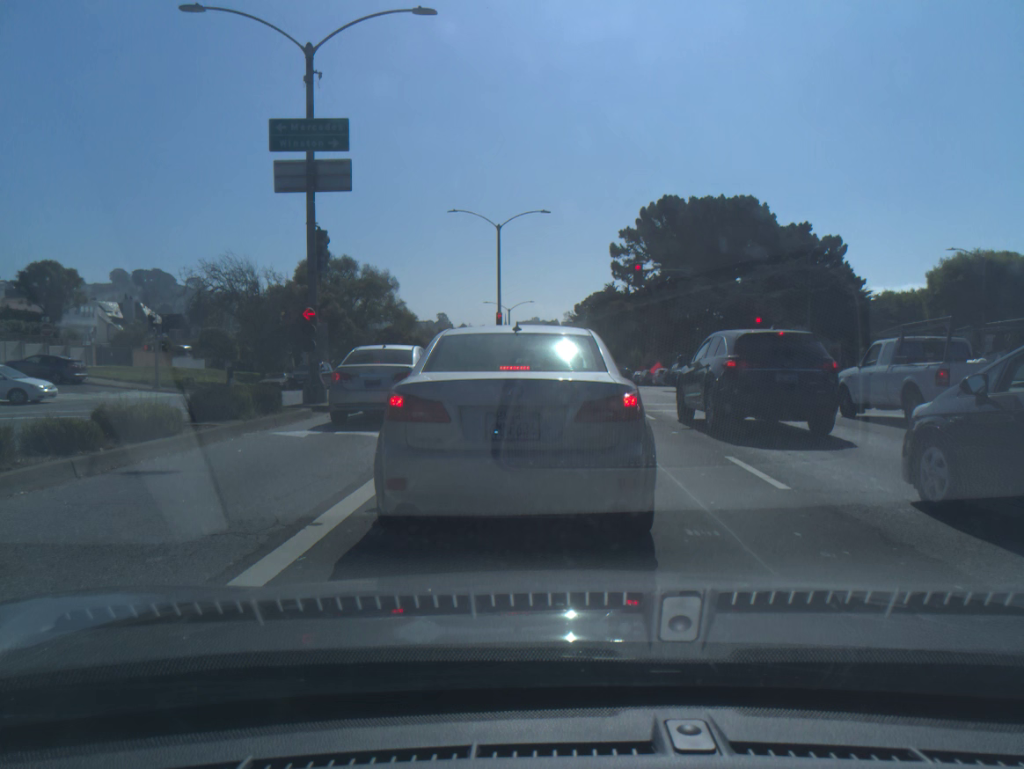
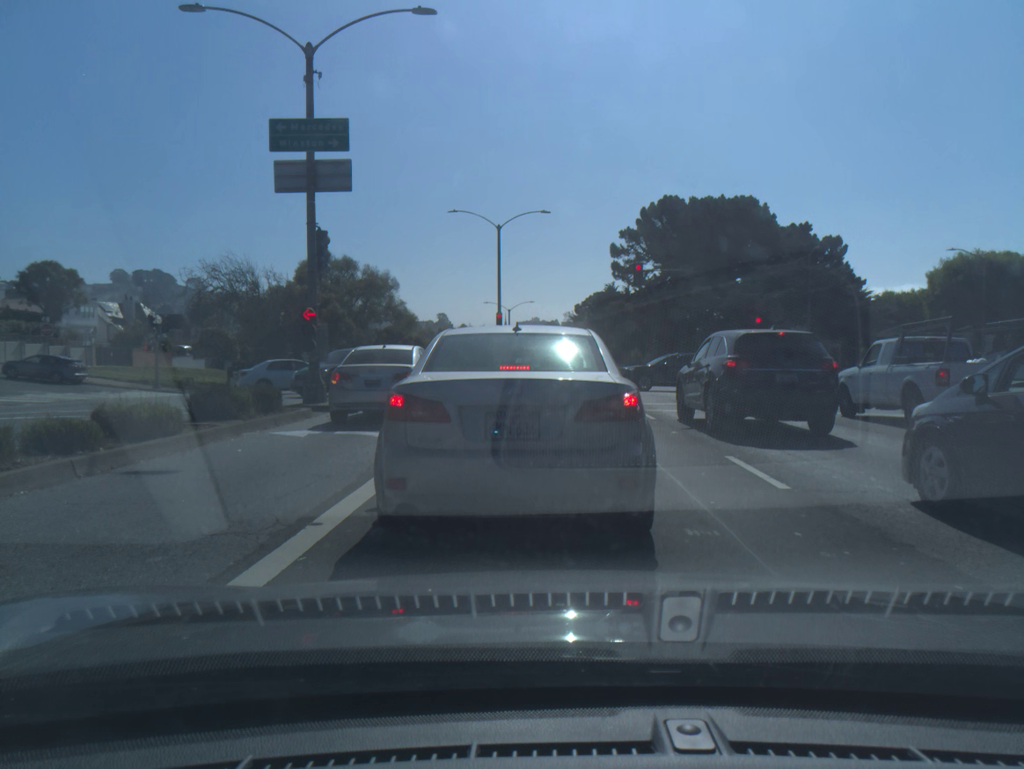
(0.0, 0.0) m; 0°
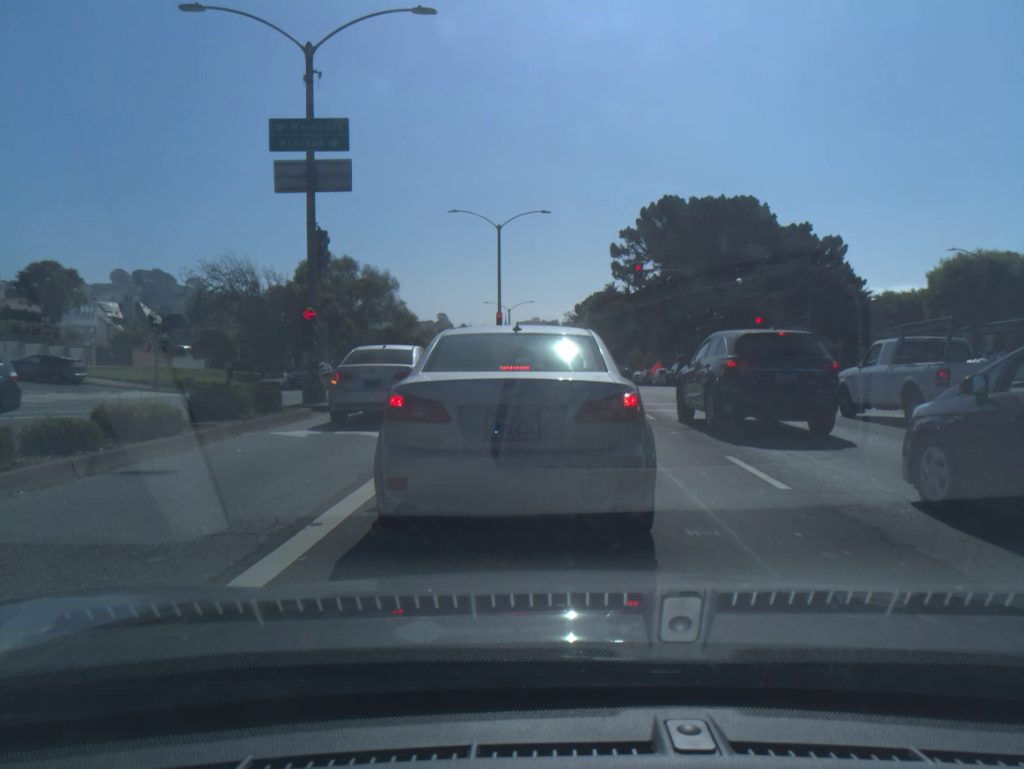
(0.0, 0.0) m; 0°
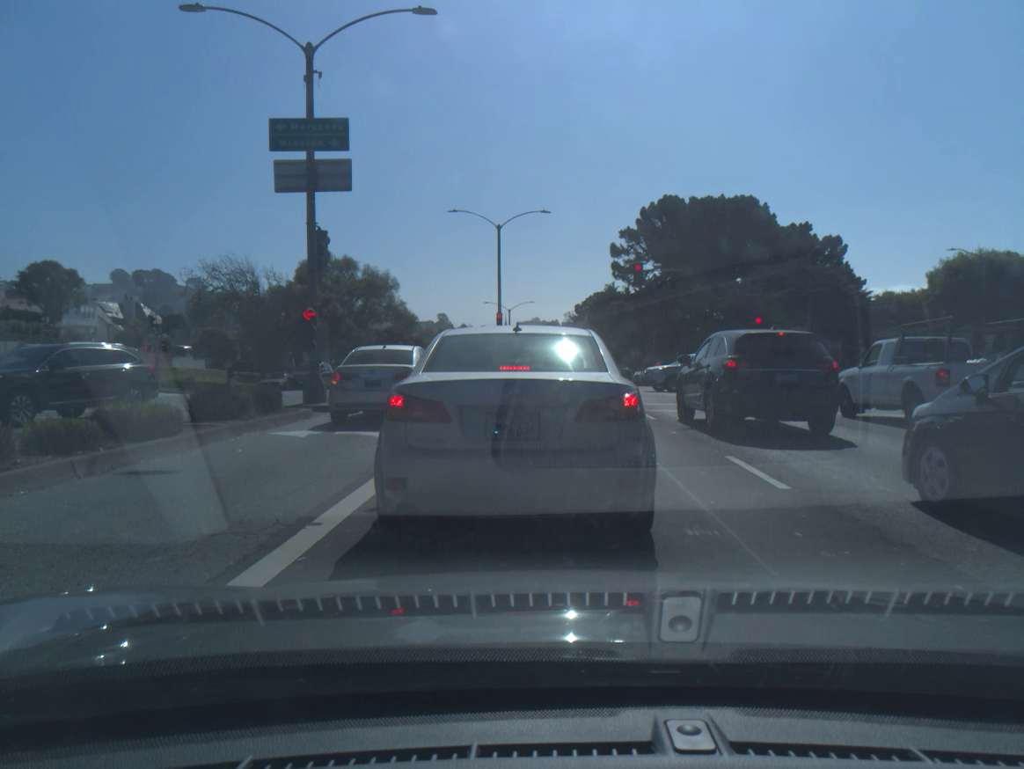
(0.0, 0.0) m; 0°
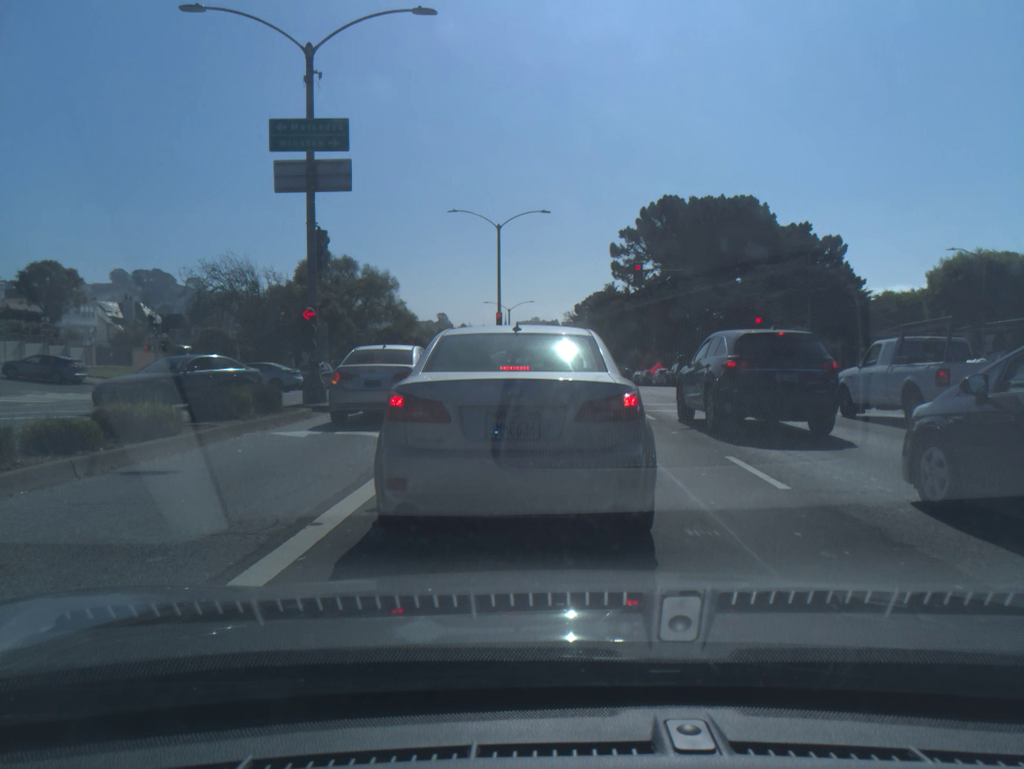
(0.0, 0.0) m; 0°
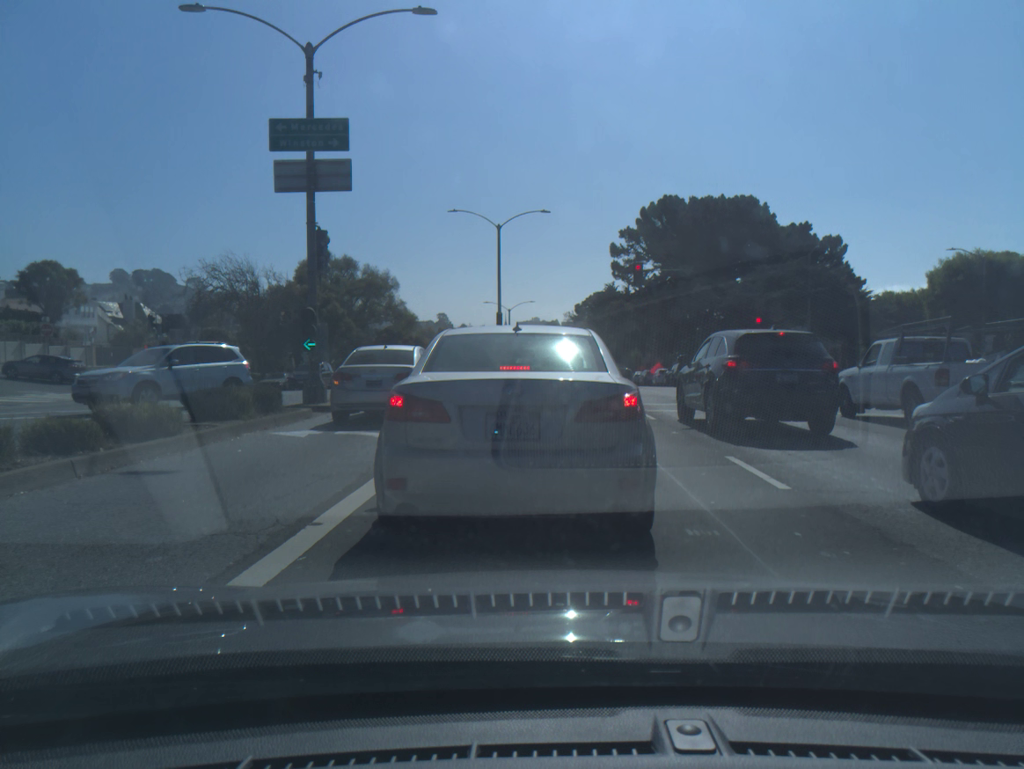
(0.0, 0.0) m; 0°
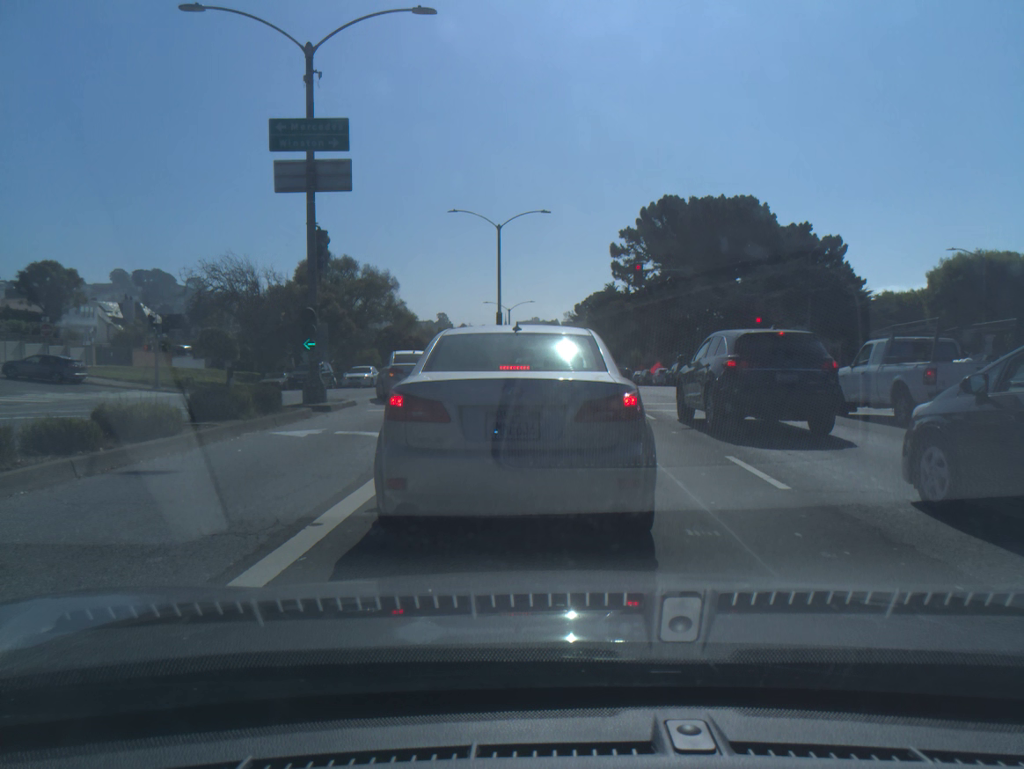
(0.0, 0.0) m; 0°
